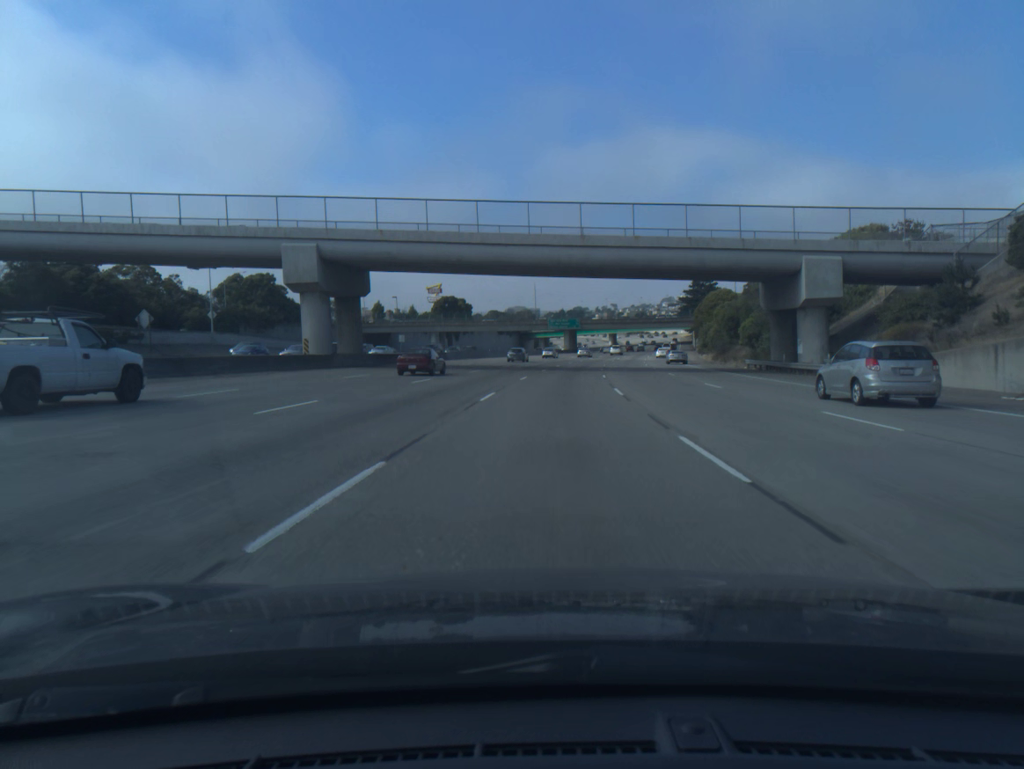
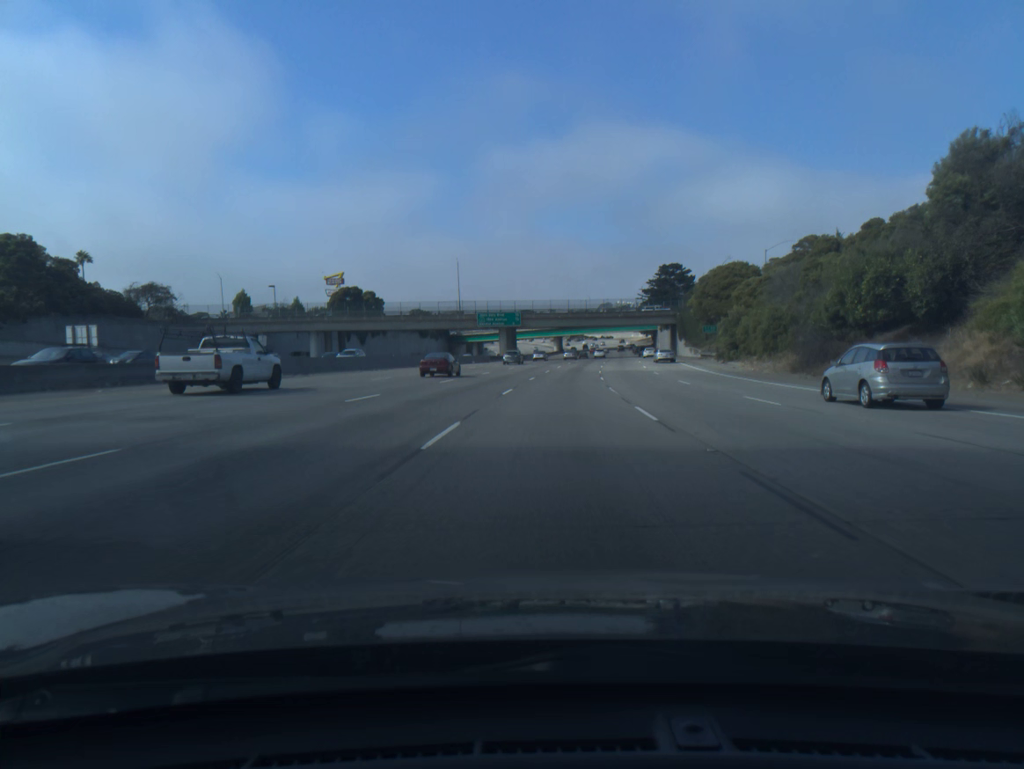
(+1.9, +51.2) m; +5°
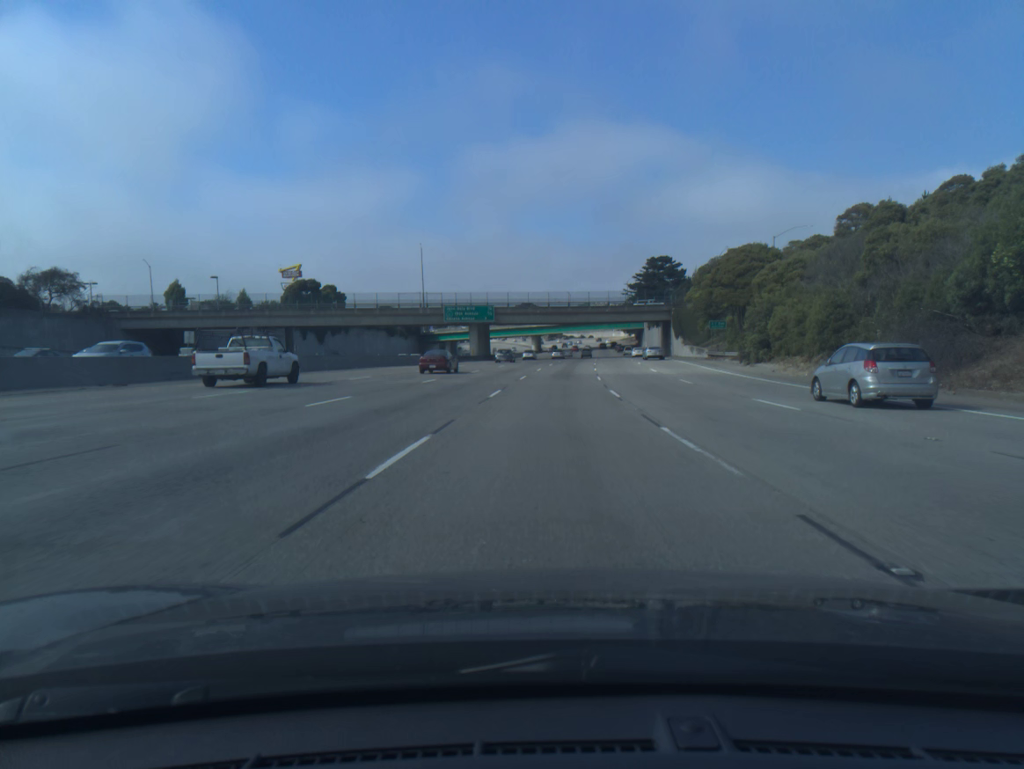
(+0.2, +17.1) m; +2°
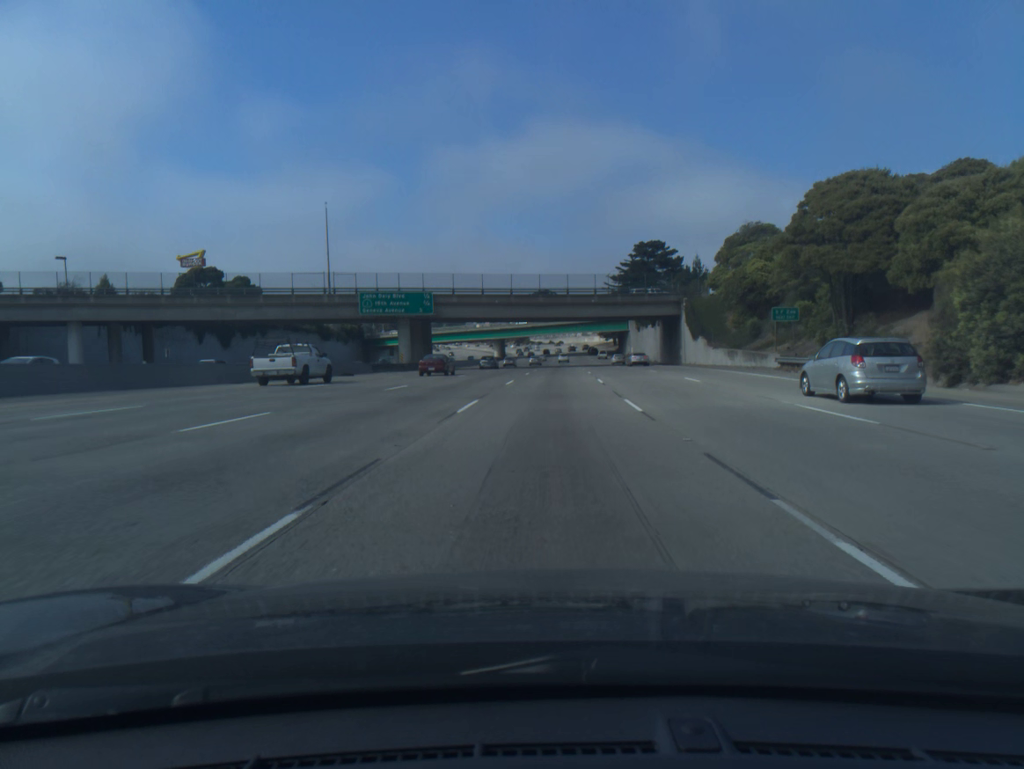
(+0.8, +34.1) m; +2°
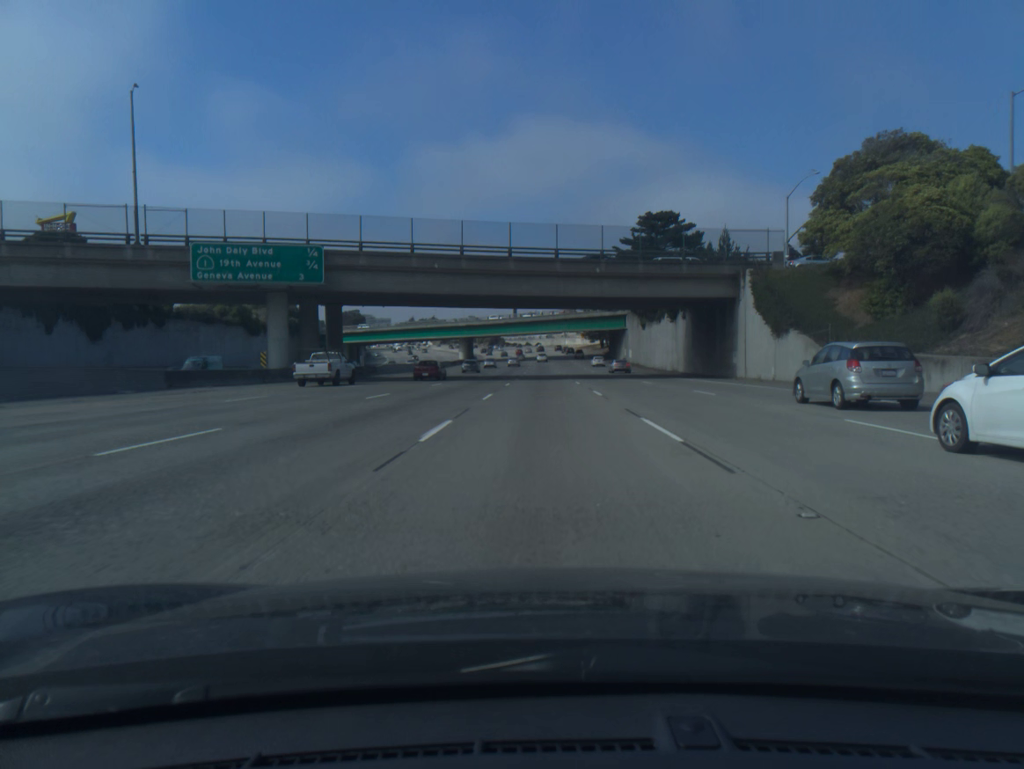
(+0.5, +34.1) m; +2°
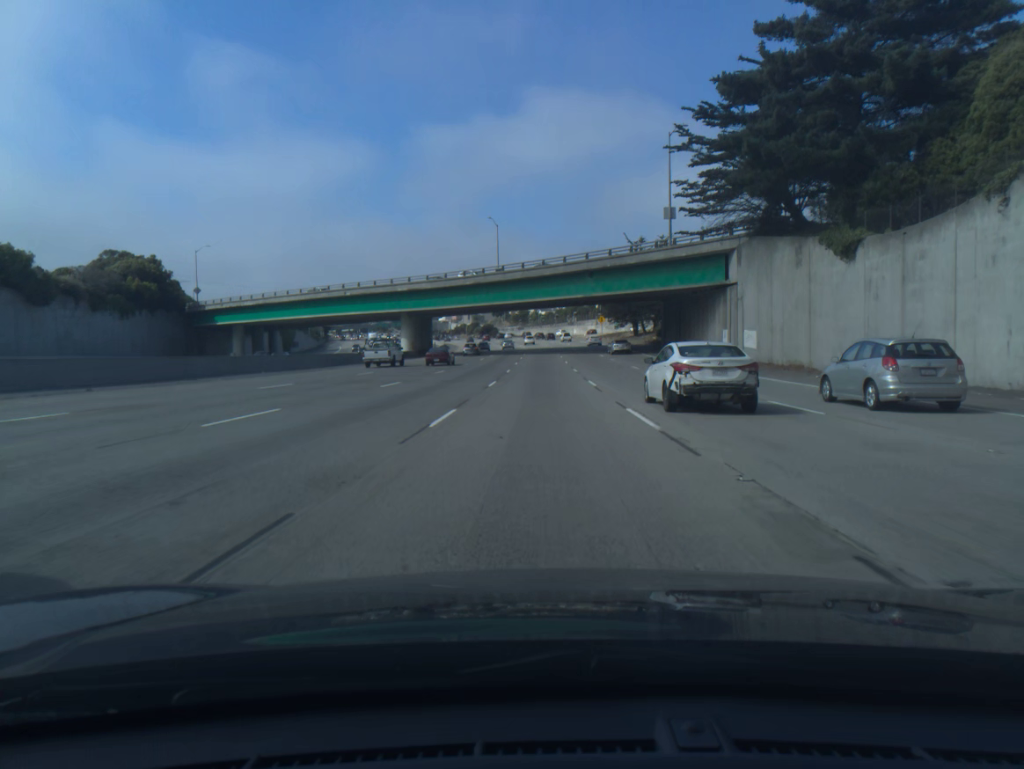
(+0.2, +68.0) m; 0°
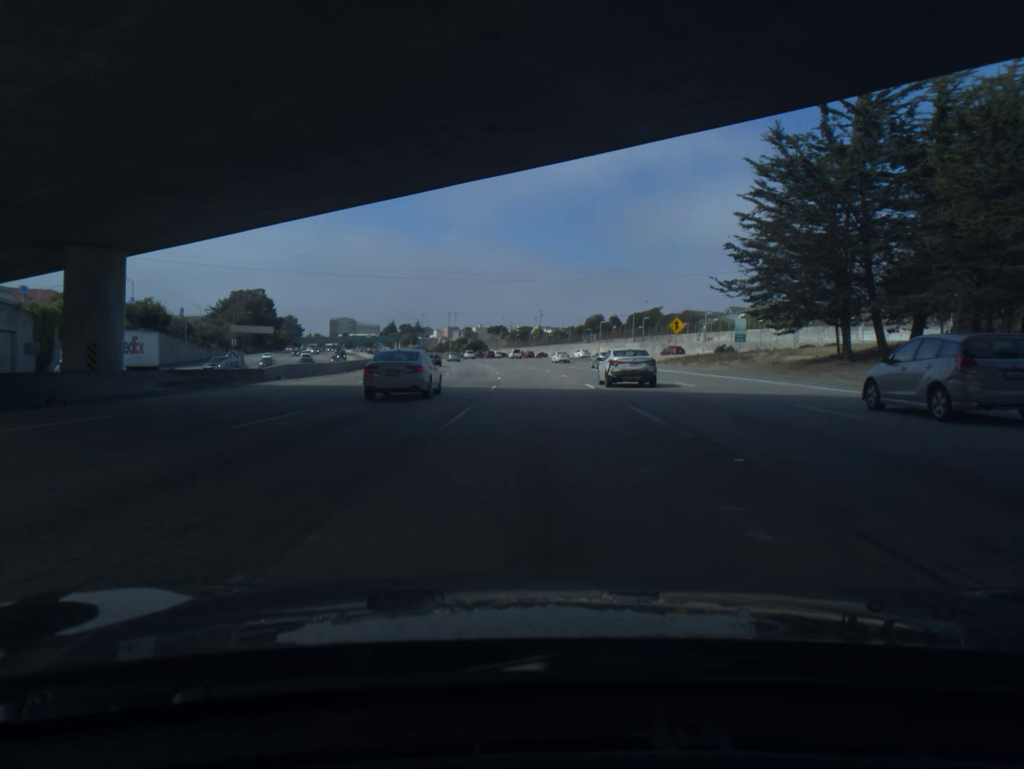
(-0.2, +84.5) m; 0°
